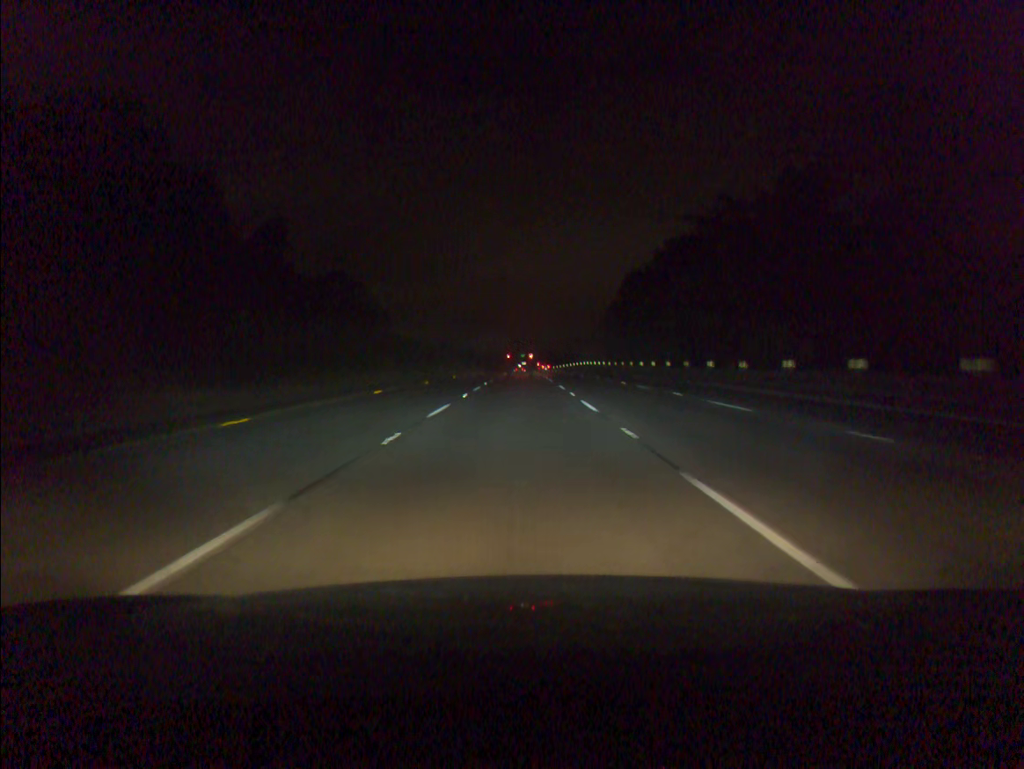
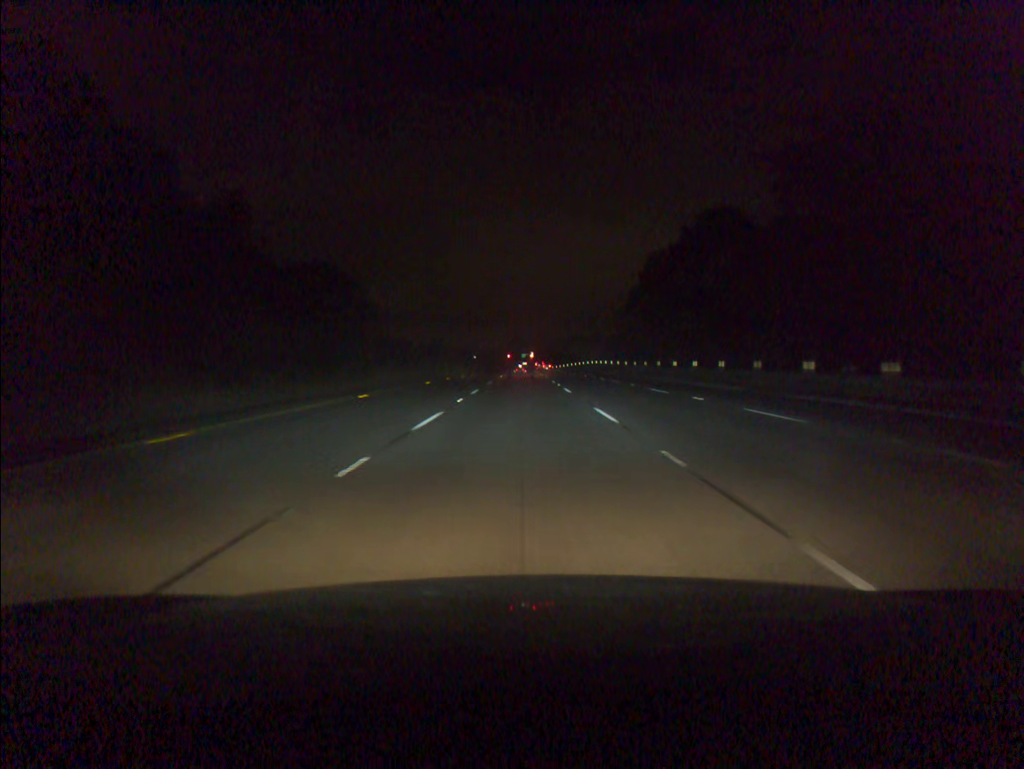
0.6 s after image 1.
(0.0, +17.7) m; 0°
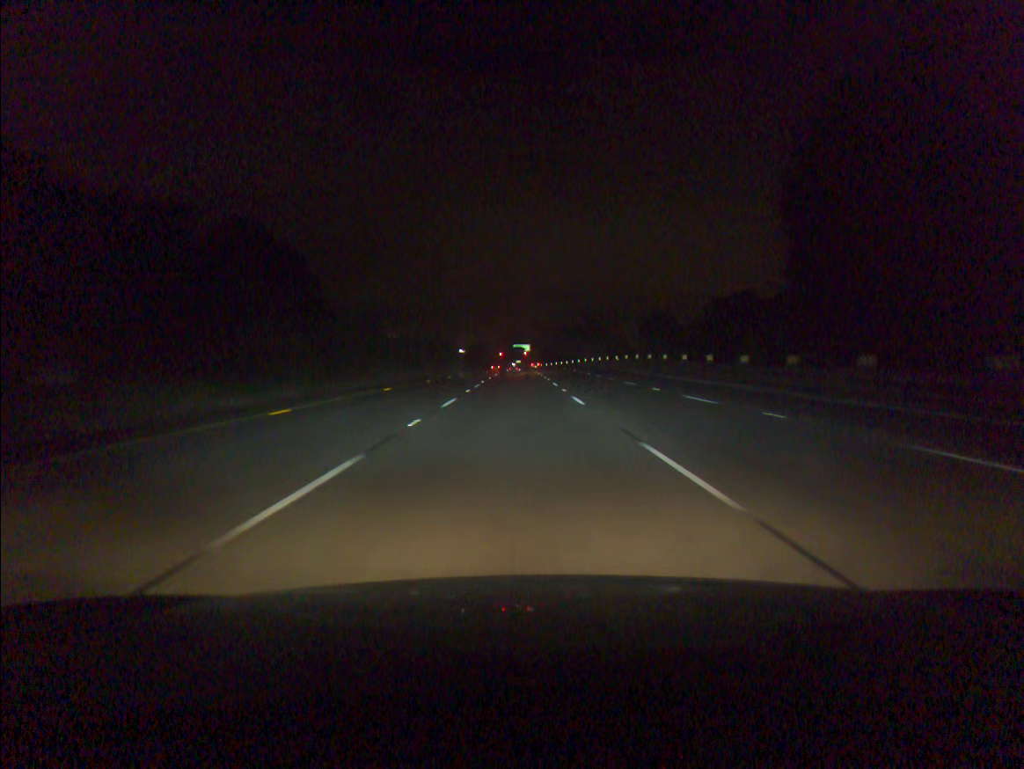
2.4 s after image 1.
(+0.3, +52.2) m; 0°
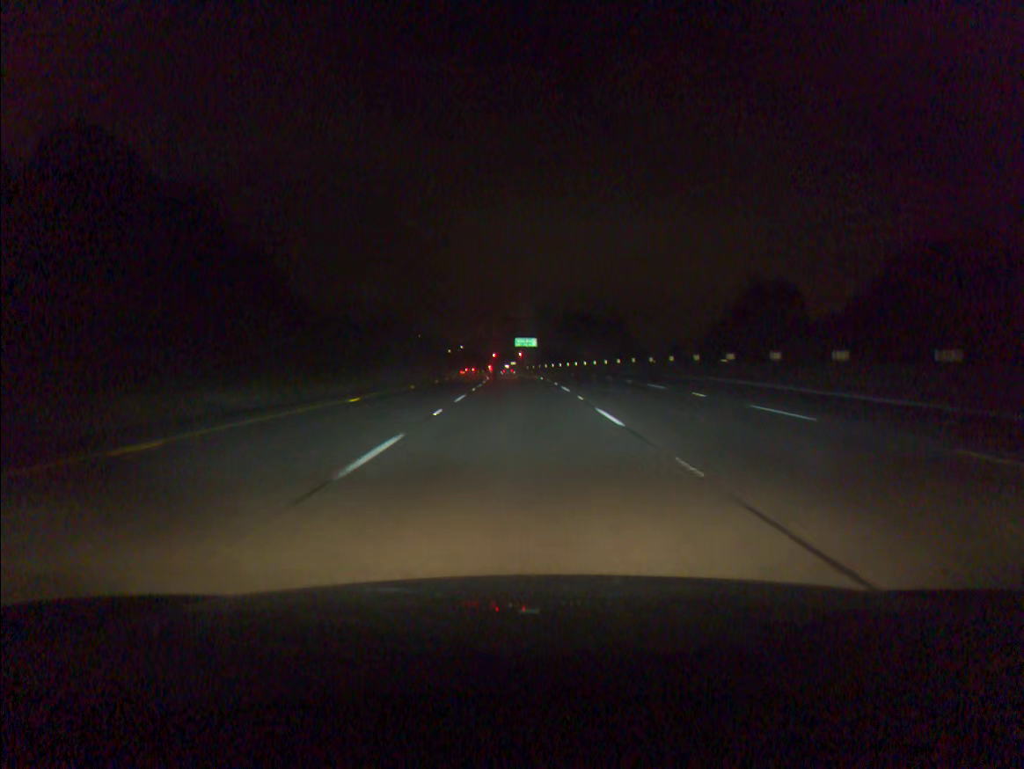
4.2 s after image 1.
(-0.2, +50.8) m; 0°
